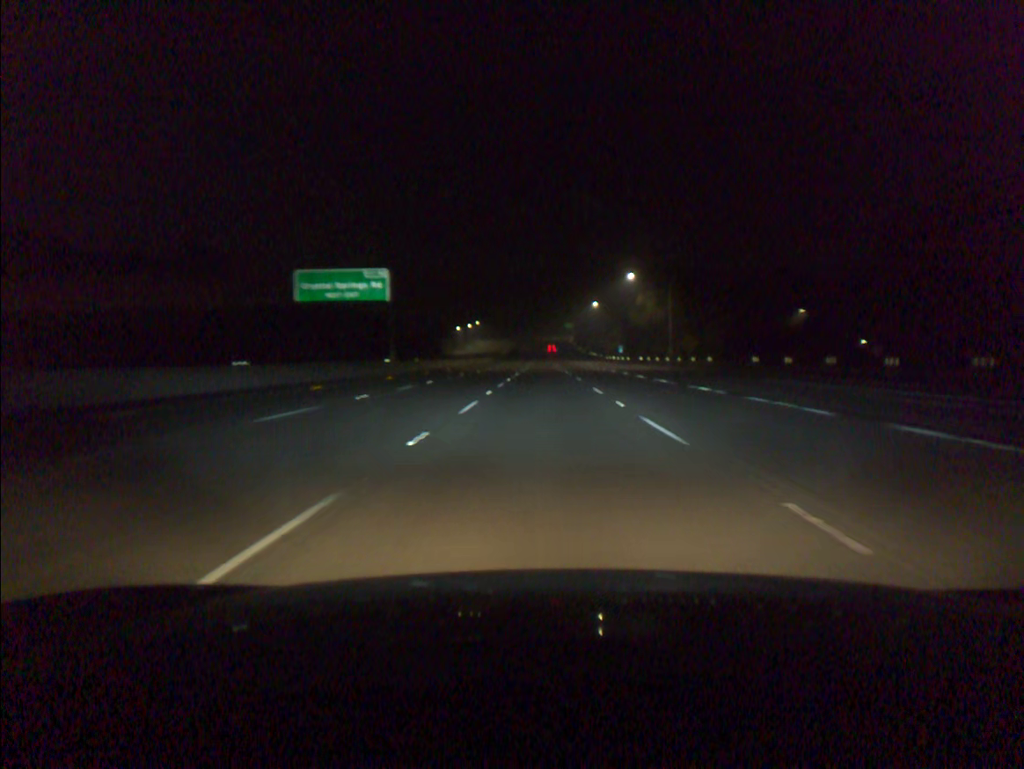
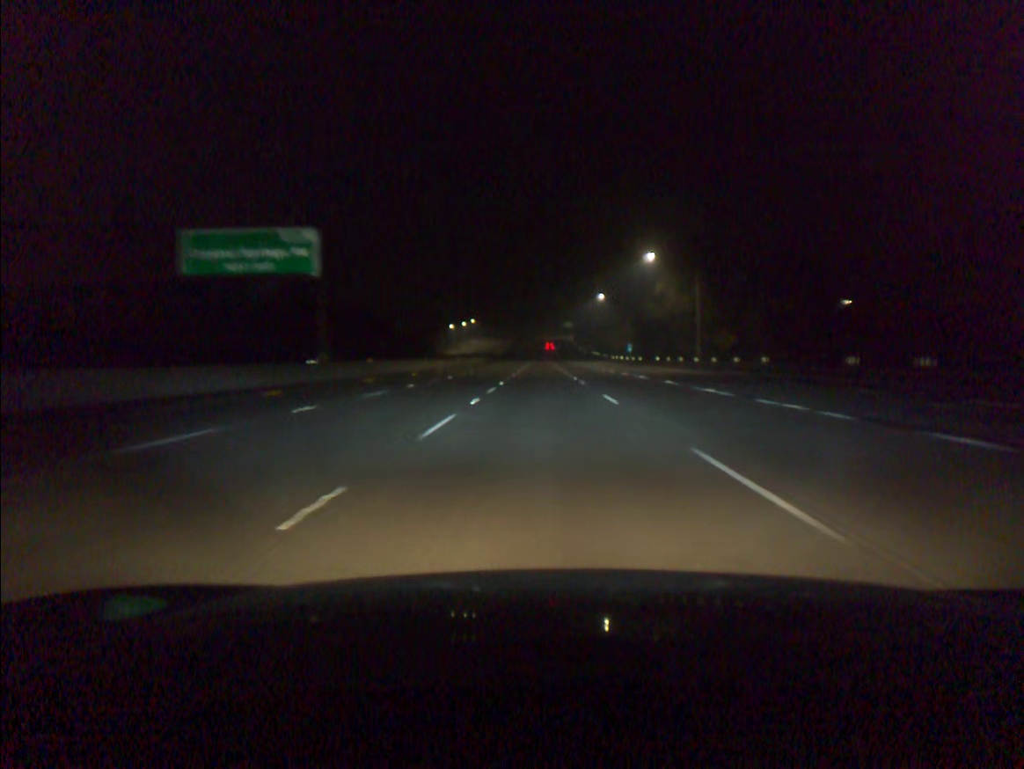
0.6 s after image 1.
(0.0, +19.6) m; 0°
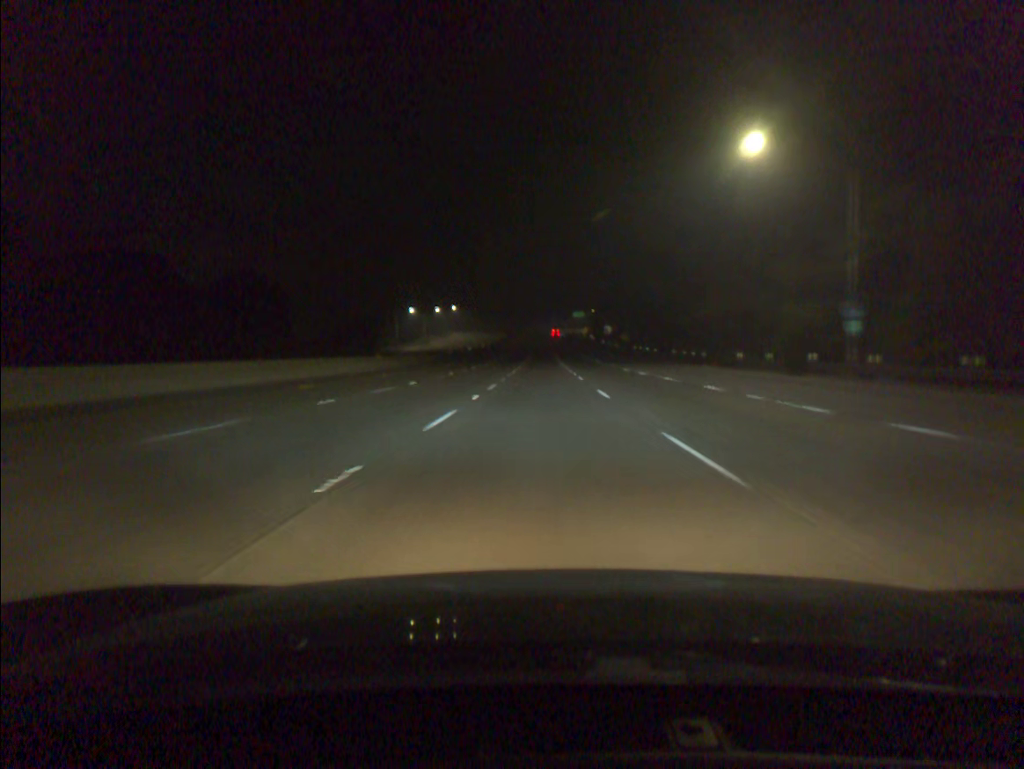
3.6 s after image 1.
(0.0, +98.4) m; 0°
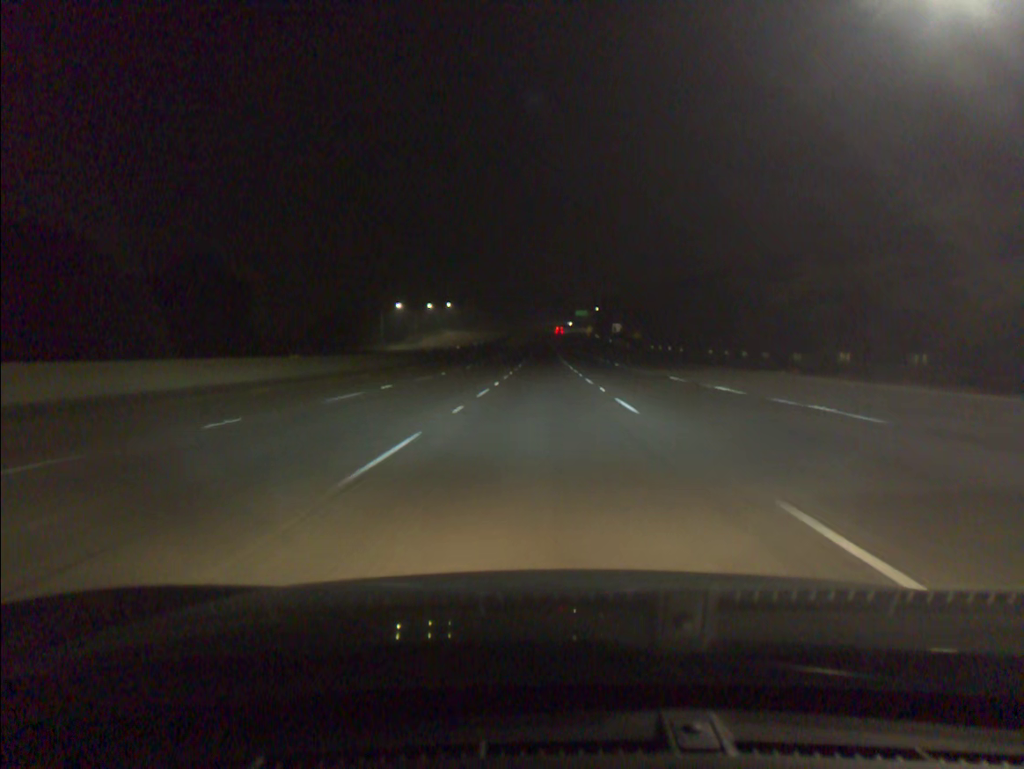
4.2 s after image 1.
(0.0, +19.7) m; 0°
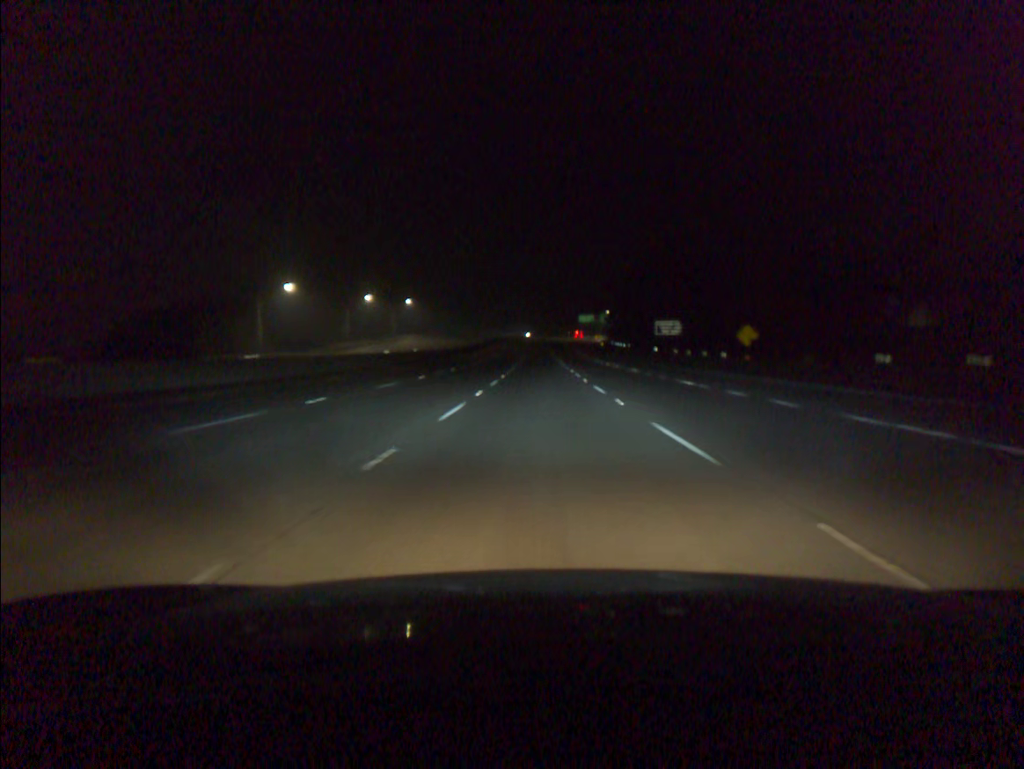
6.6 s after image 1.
(+0.3, +78.5) m; 0°
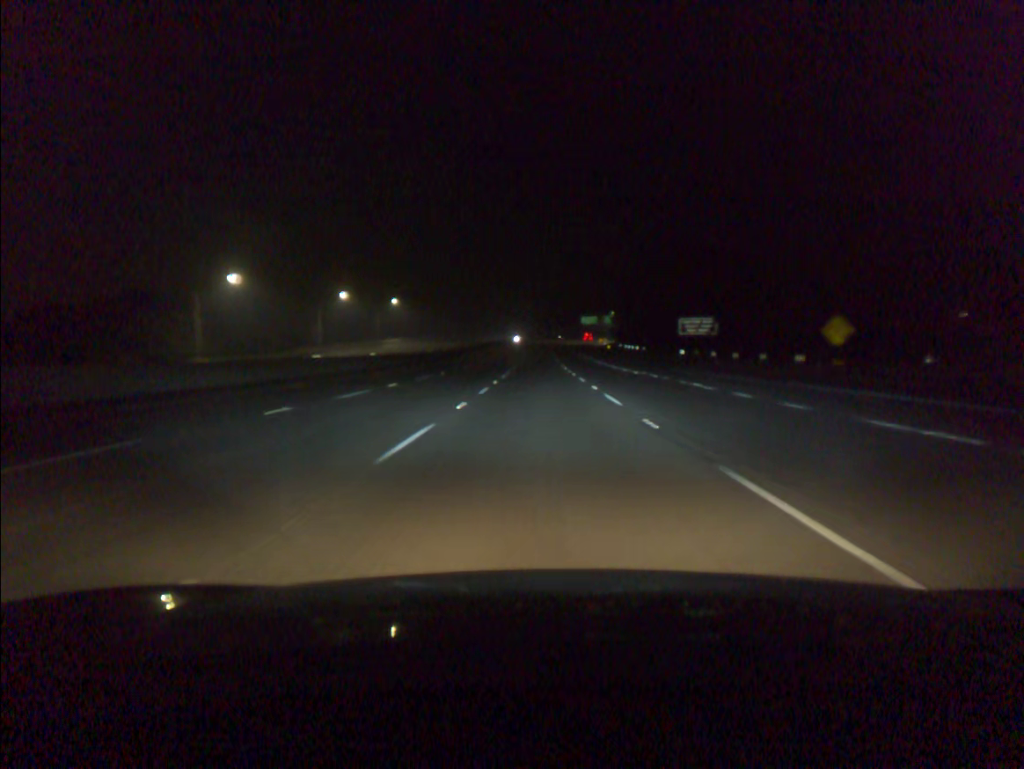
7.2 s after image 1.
(0.0, +19.5) m; 0°
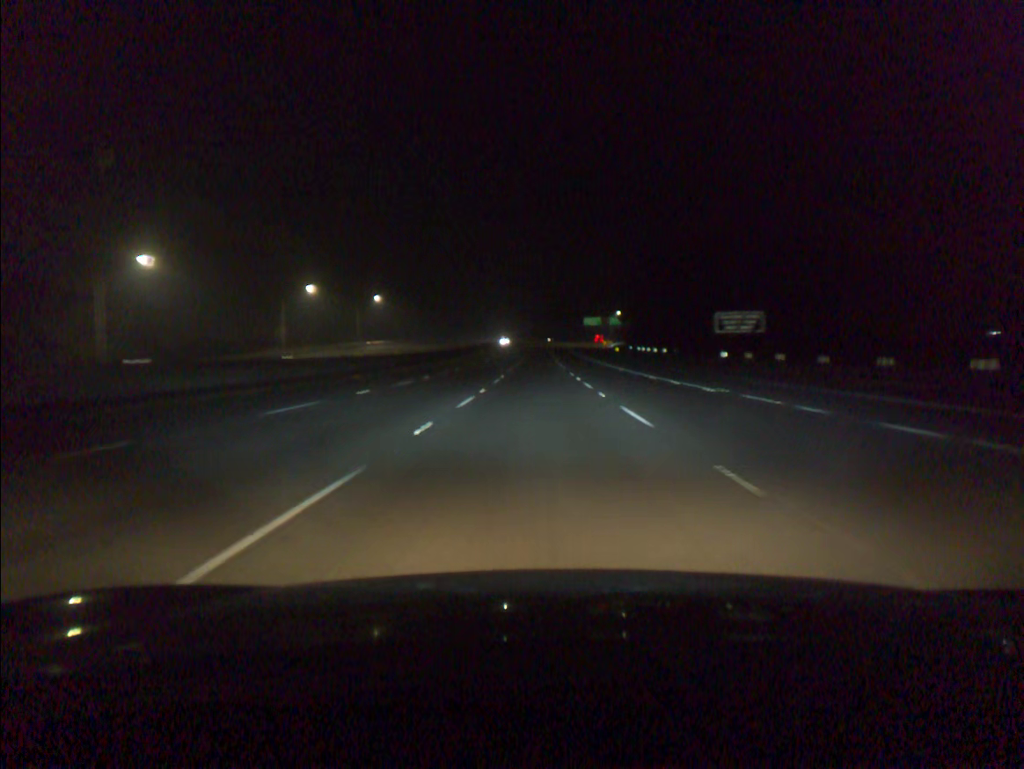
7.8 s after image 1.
(0.0, +19.4) m; 0°
